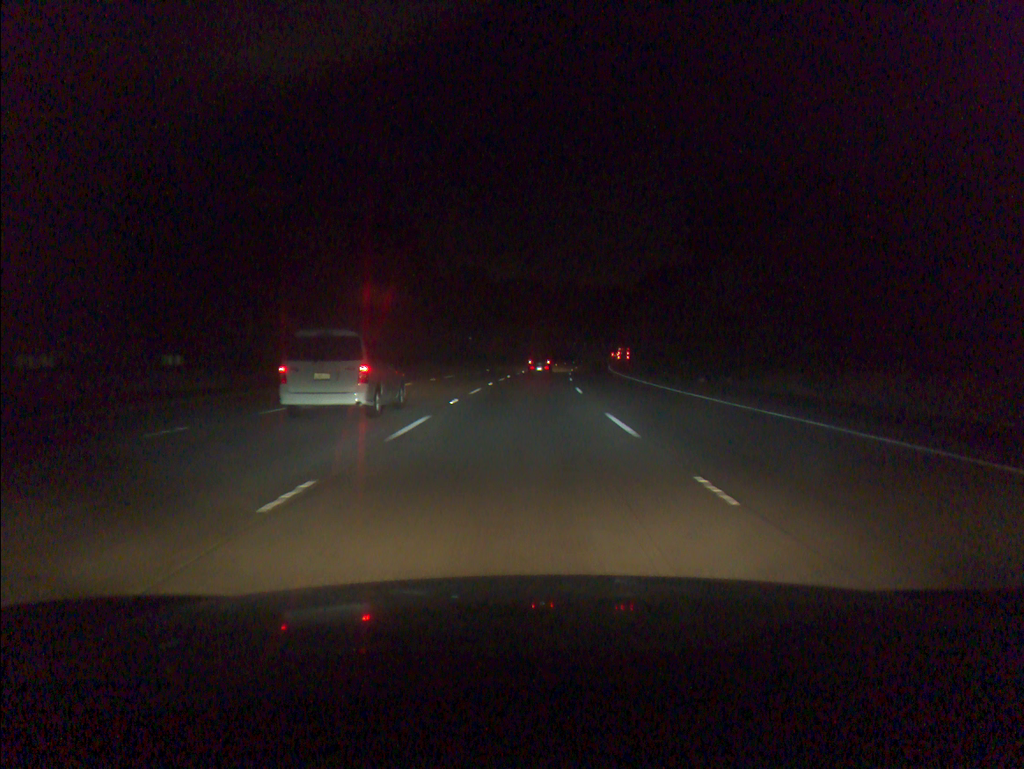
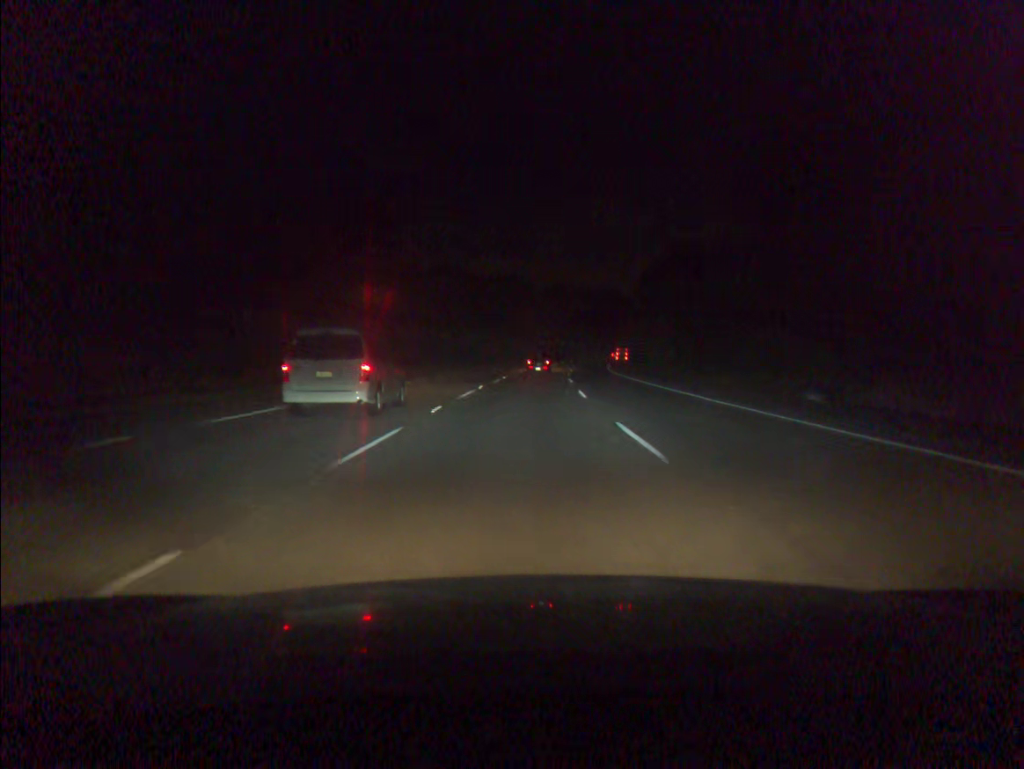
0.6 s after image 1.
(+0.1, +16.9) m; 0°
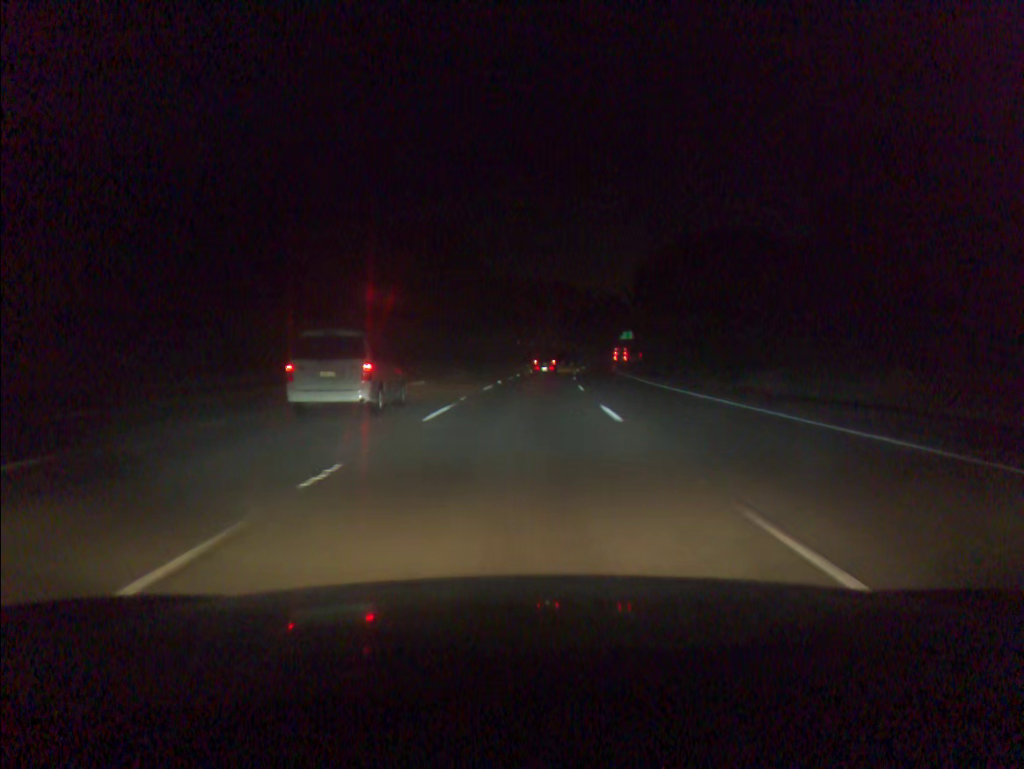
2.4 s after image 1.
(+0.7, +51.7) m; +2°
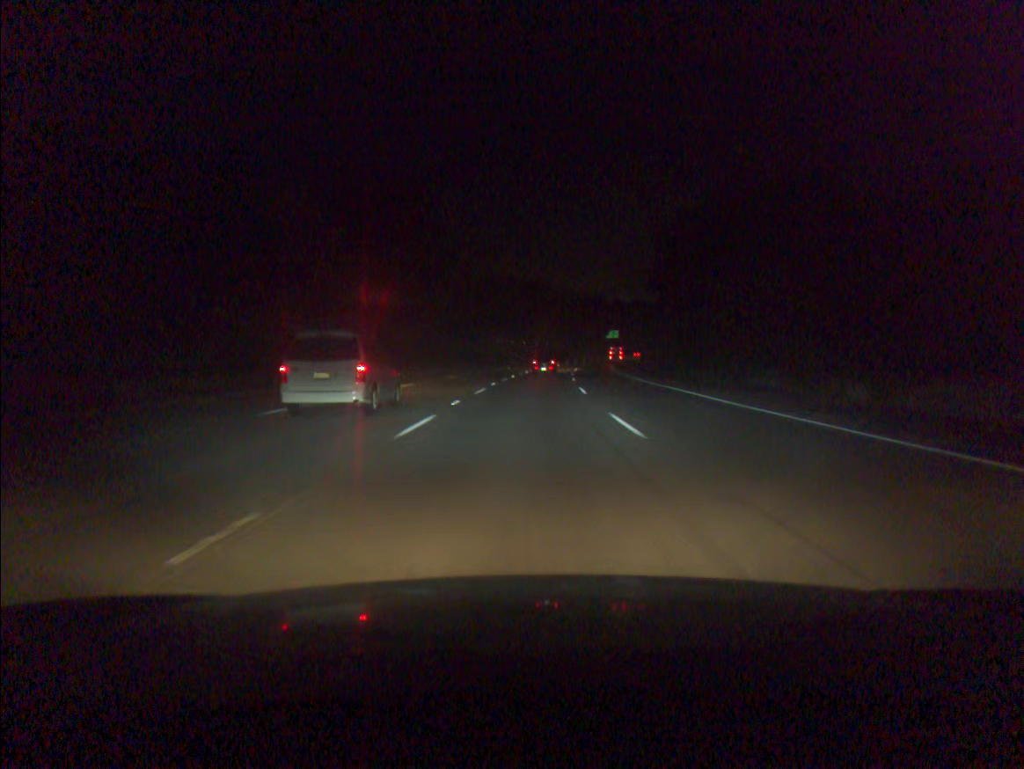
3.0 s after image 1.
(+0.2, +17.4) m; +1°
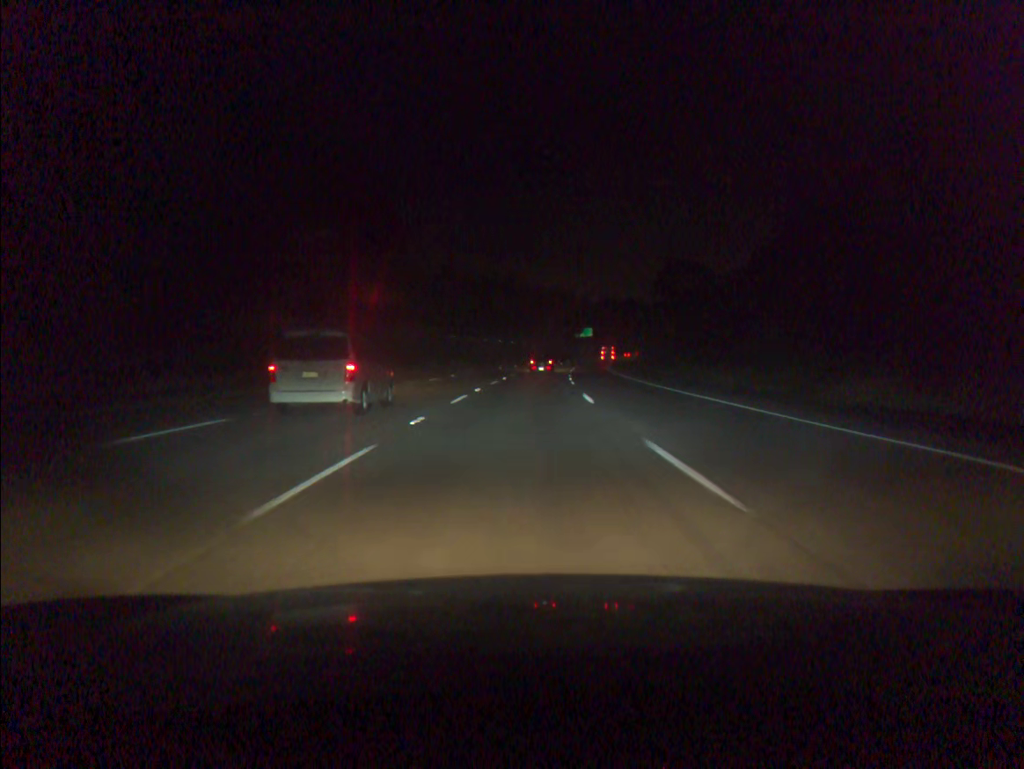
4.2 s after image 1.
(+0.8, +35.0) m; +3°
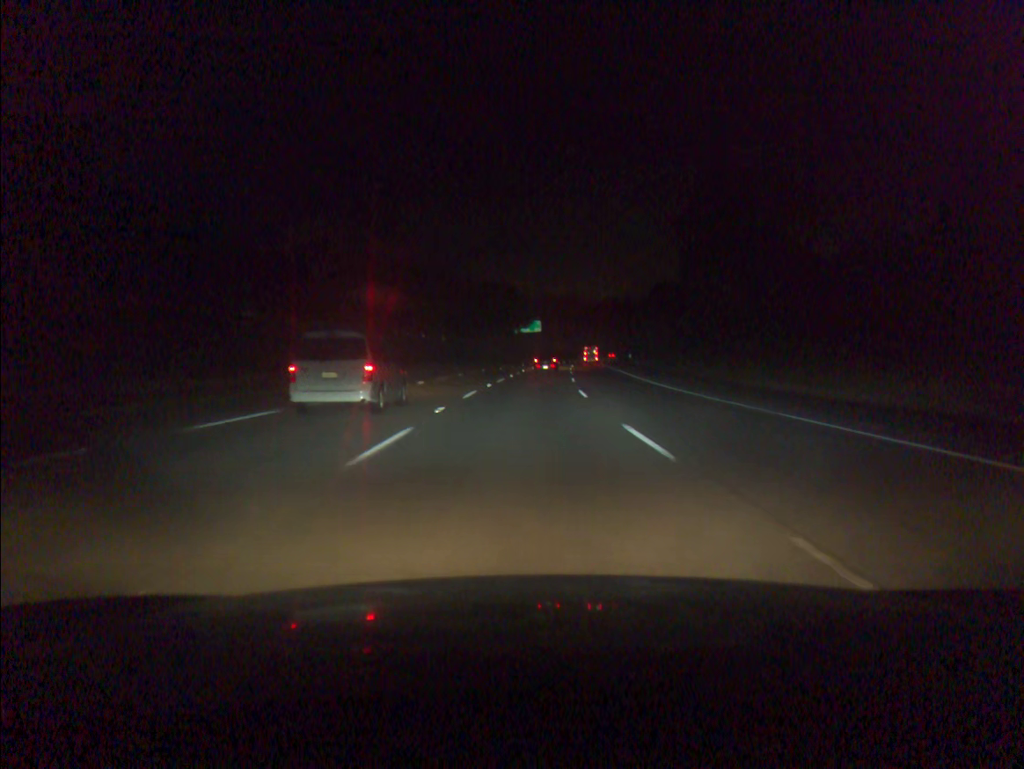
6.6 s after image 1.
(+2.9, +69.9) m; +5°
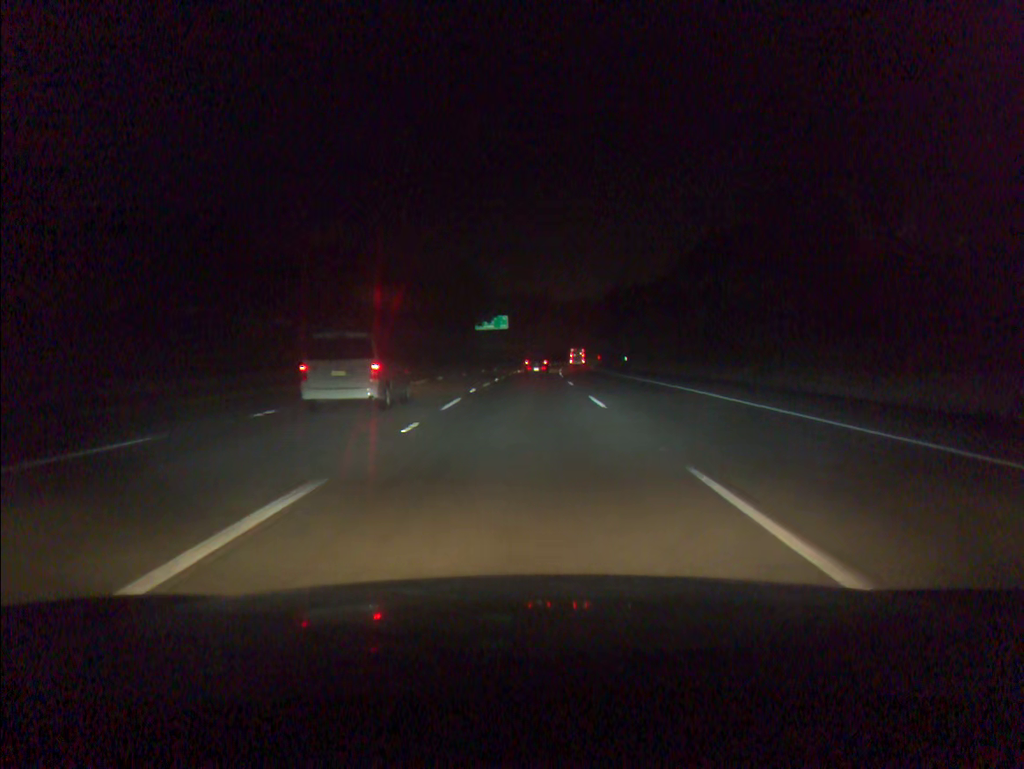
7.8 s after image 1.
(+0.7, +34.9) m; +2°
